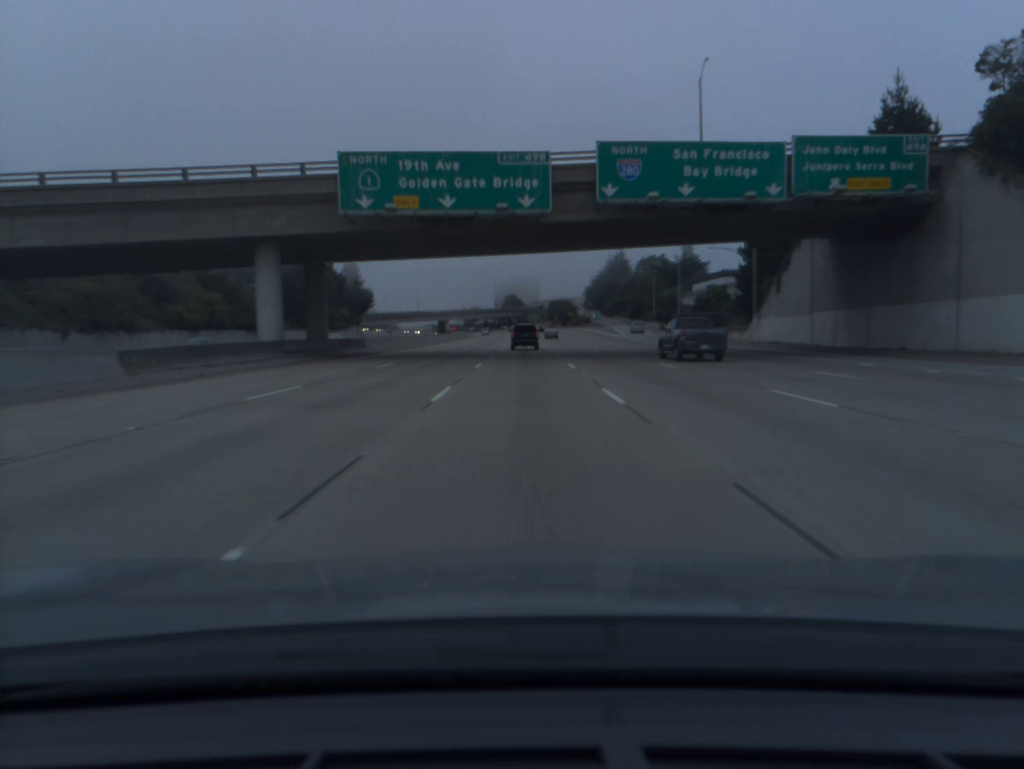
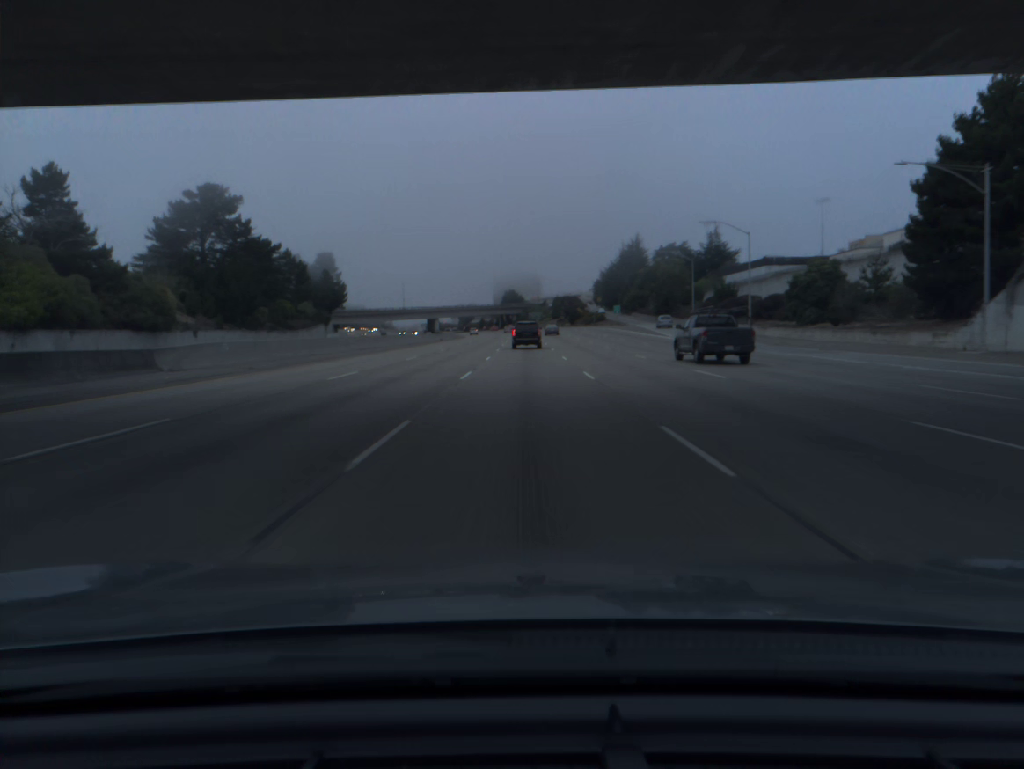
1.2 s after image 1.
(0.0, +35.7) m; 0°
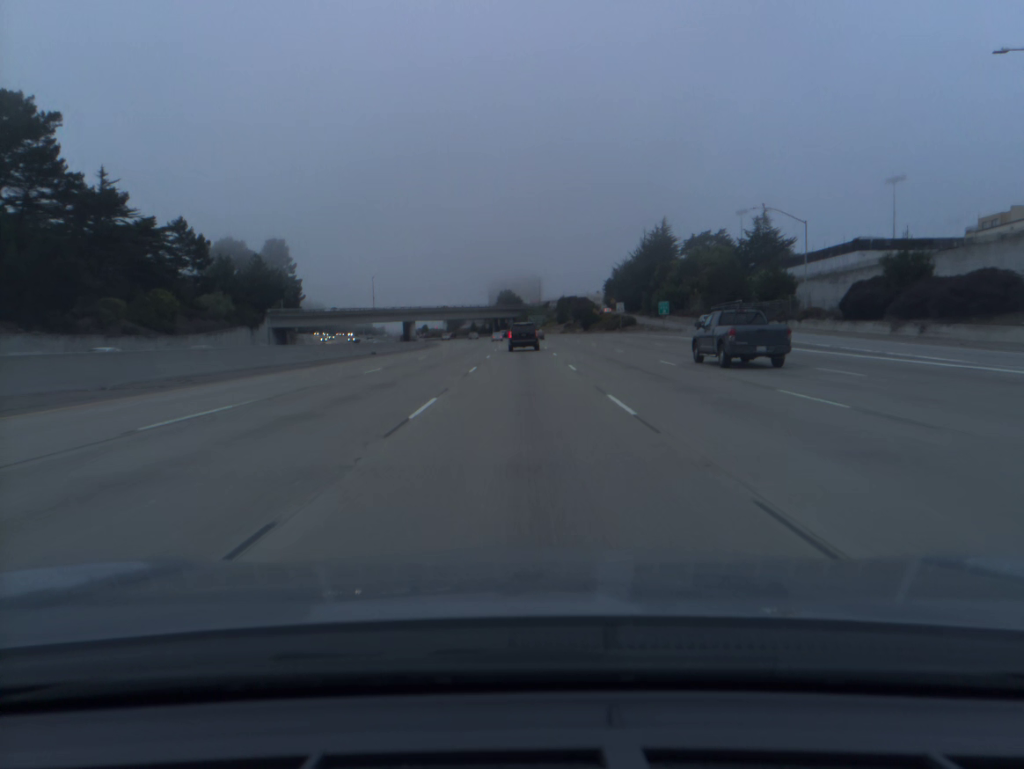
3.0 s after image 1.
(+0.1, +52.2) m; 0°
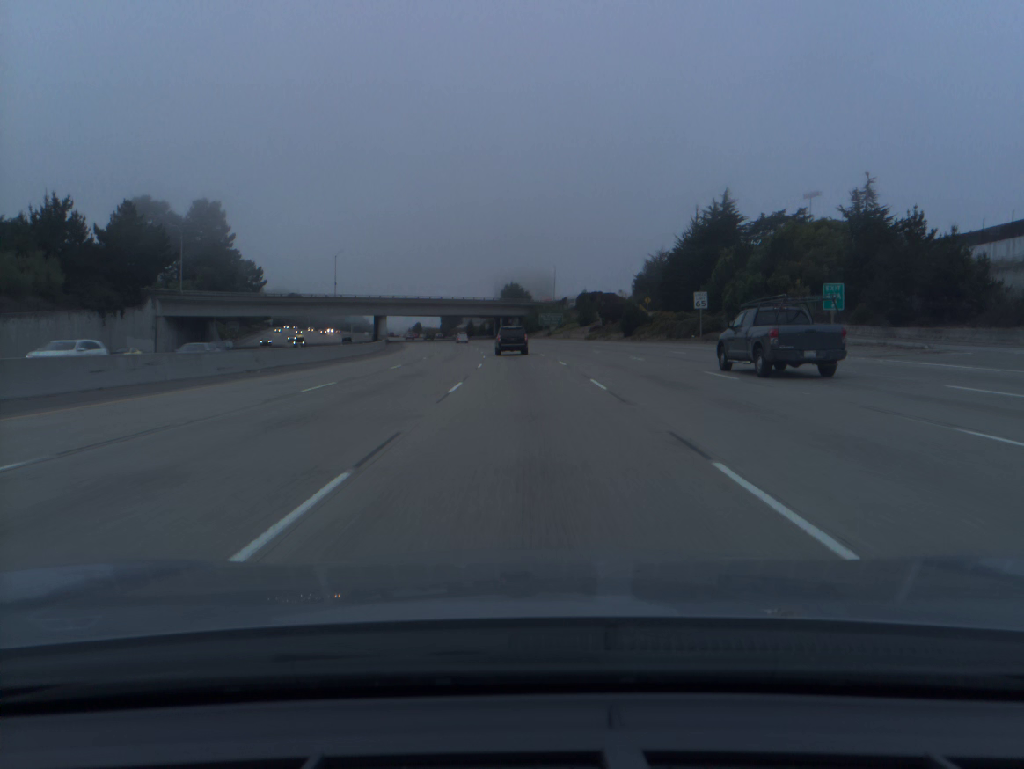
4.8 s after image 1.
(-0.2, +51.2) m; -1°
